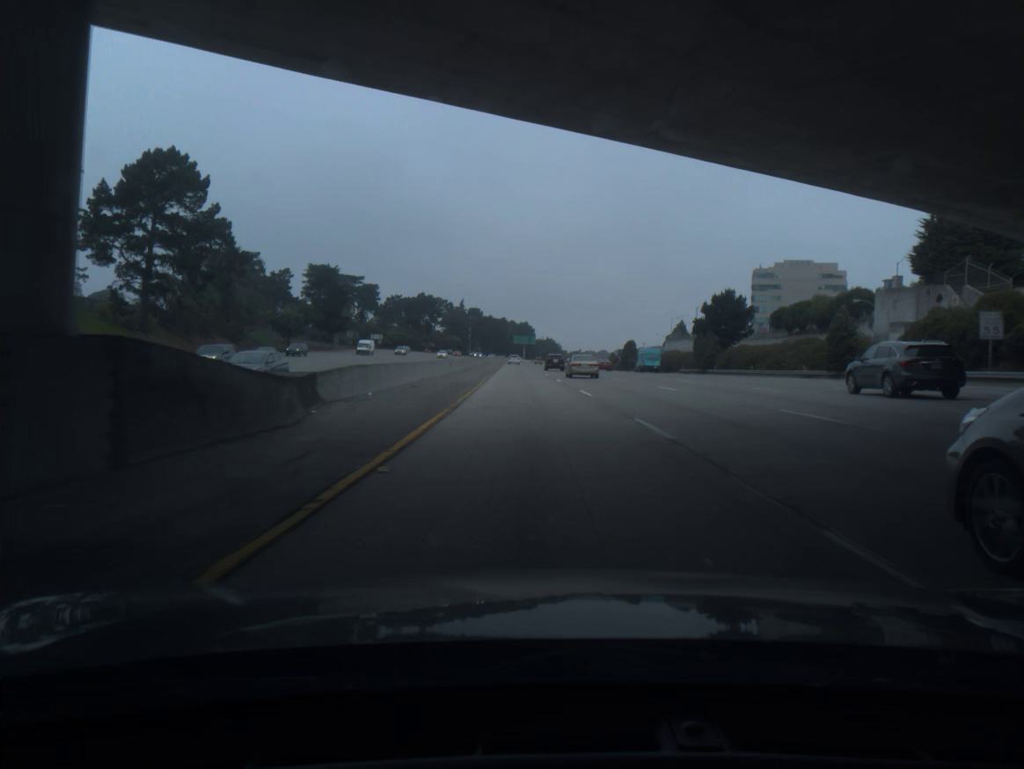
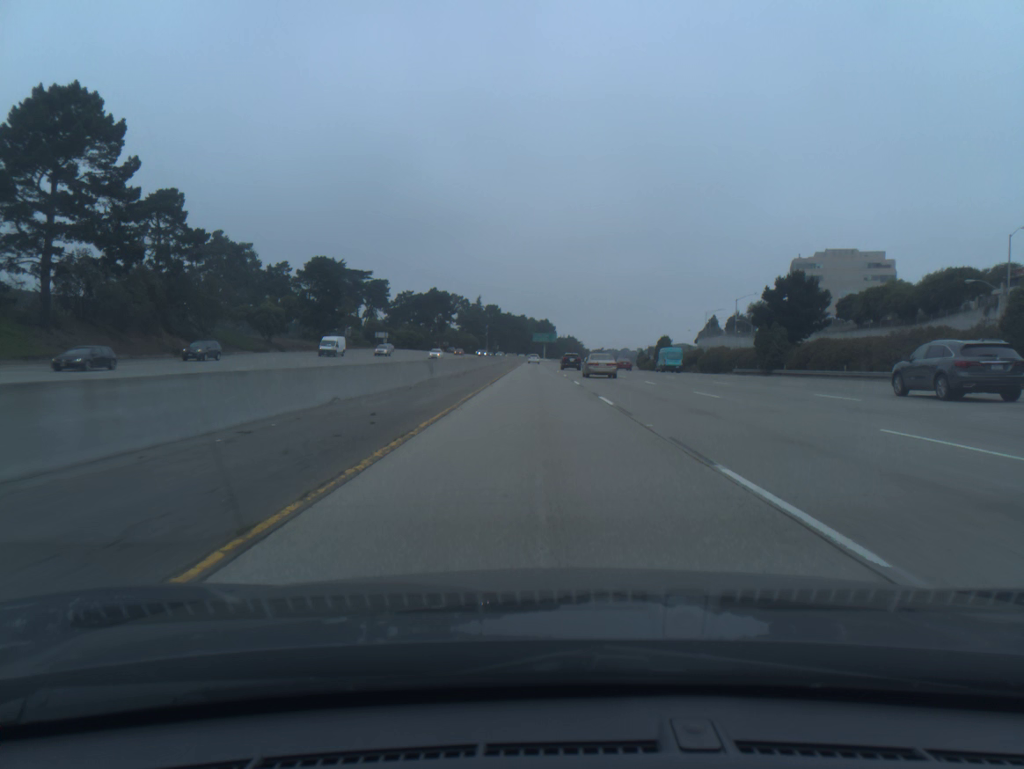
(-0.3, +20.1) m; -2°
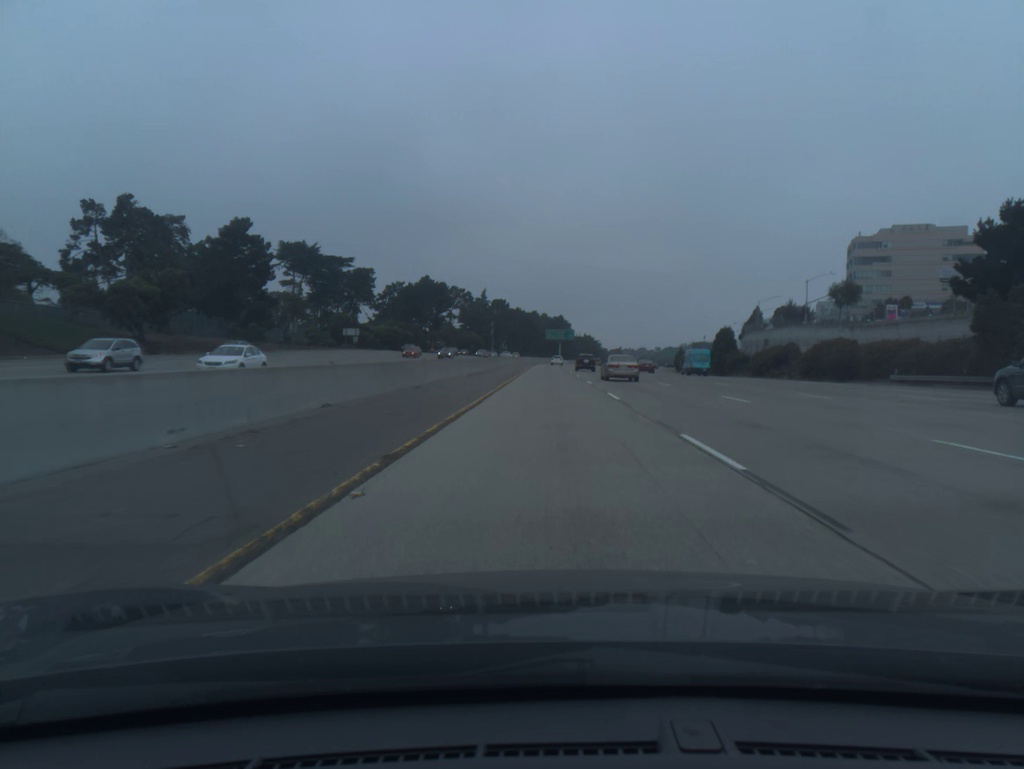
(-0.5, +40.2) m; -1°
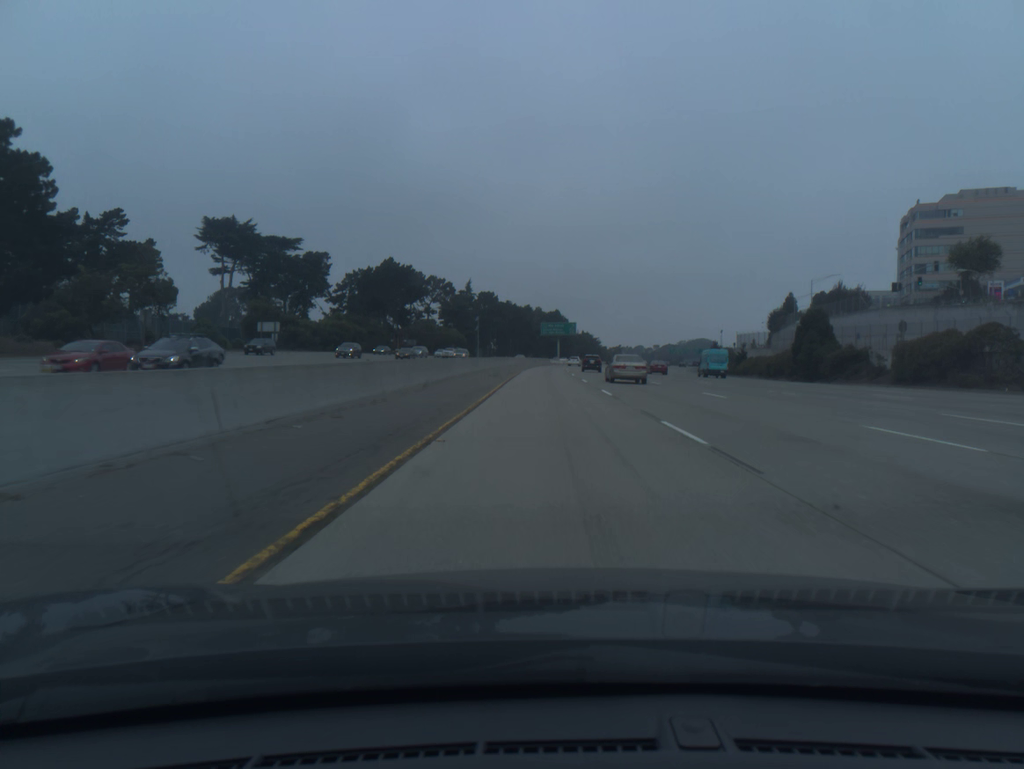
(+0.1, +40.2) m; 0°
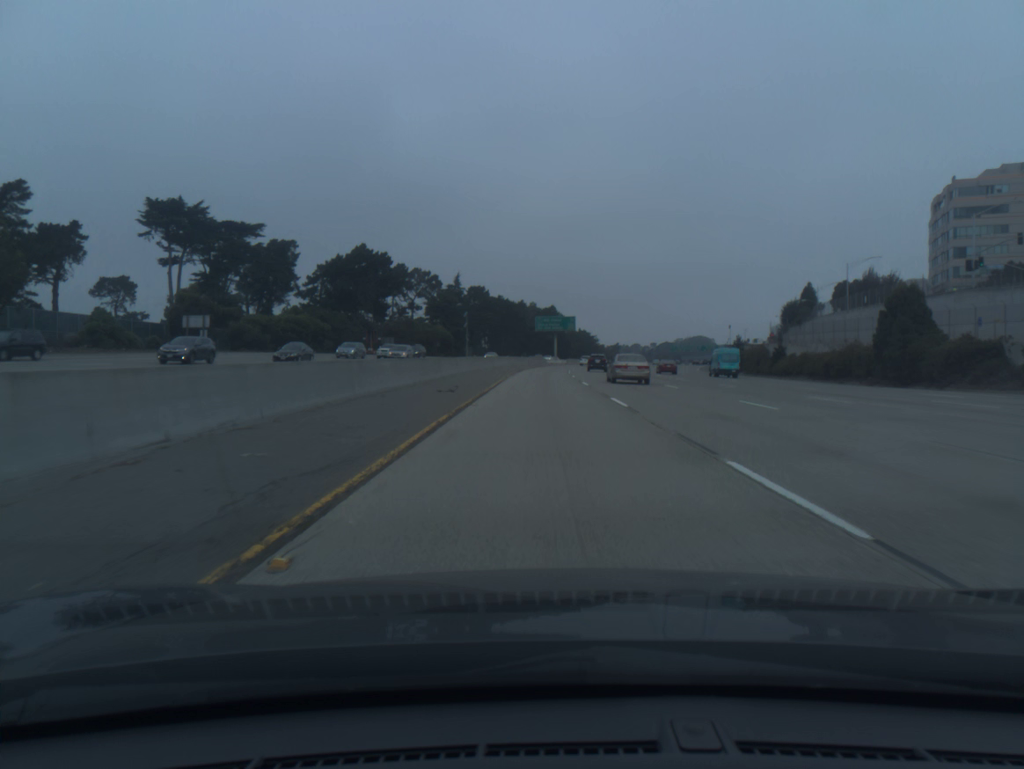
(+0.1, +20.1) m; 0°
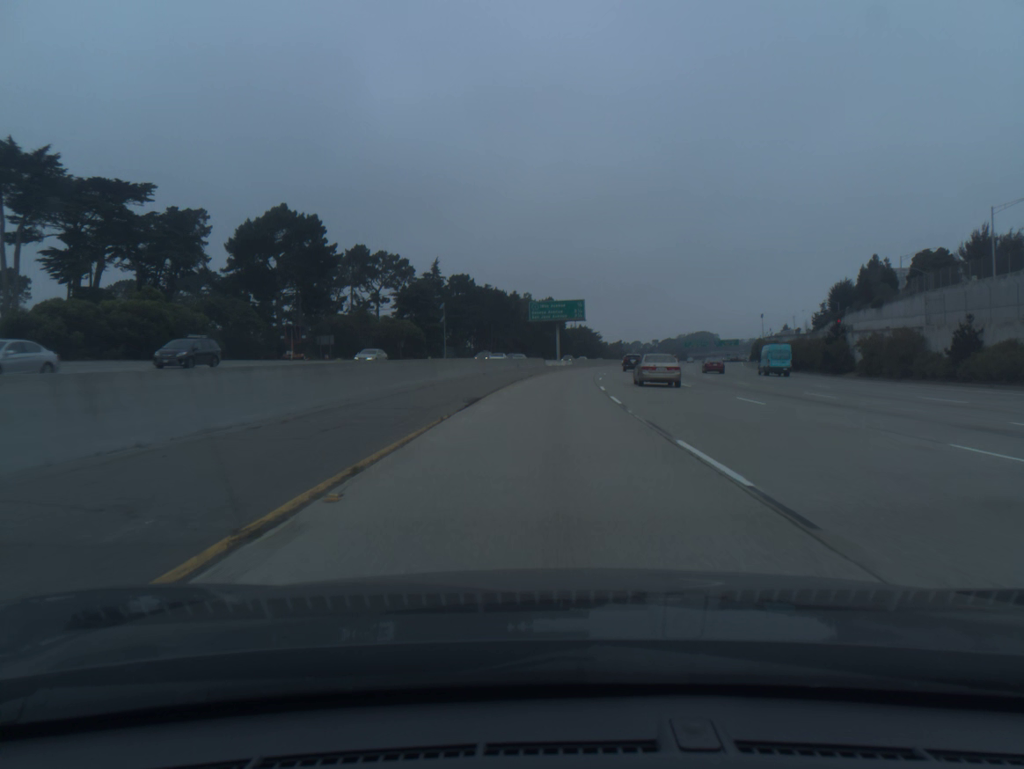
(0.0, +40.3) m; 0°
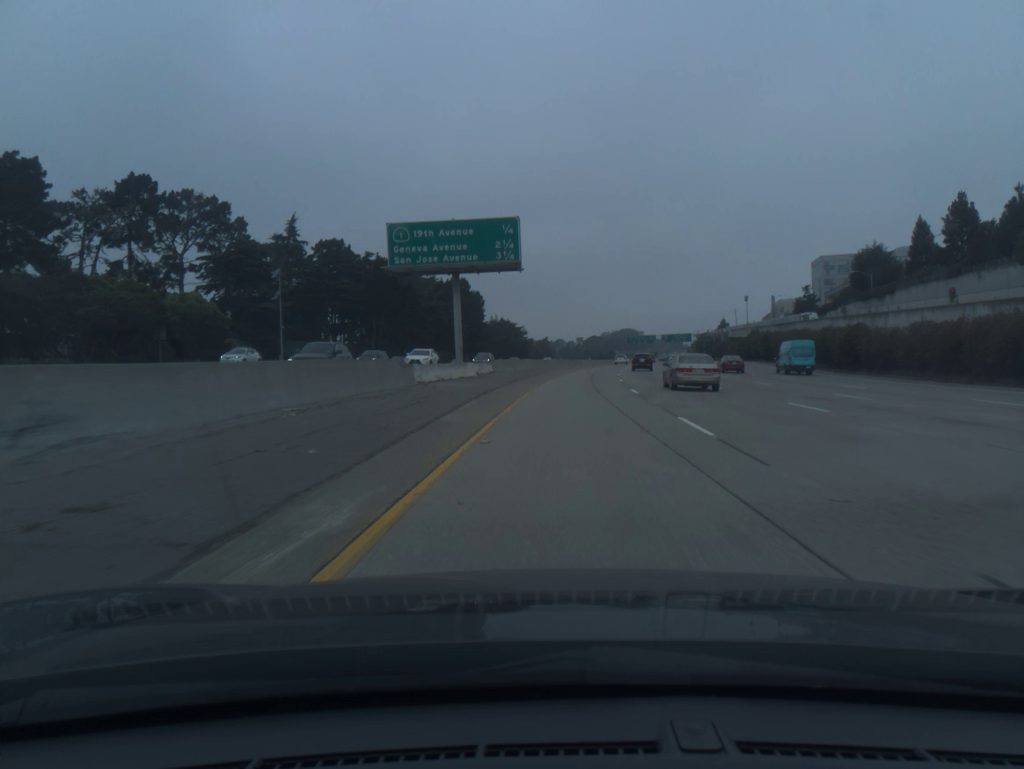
(+2.3, +60.4) m; +5°
